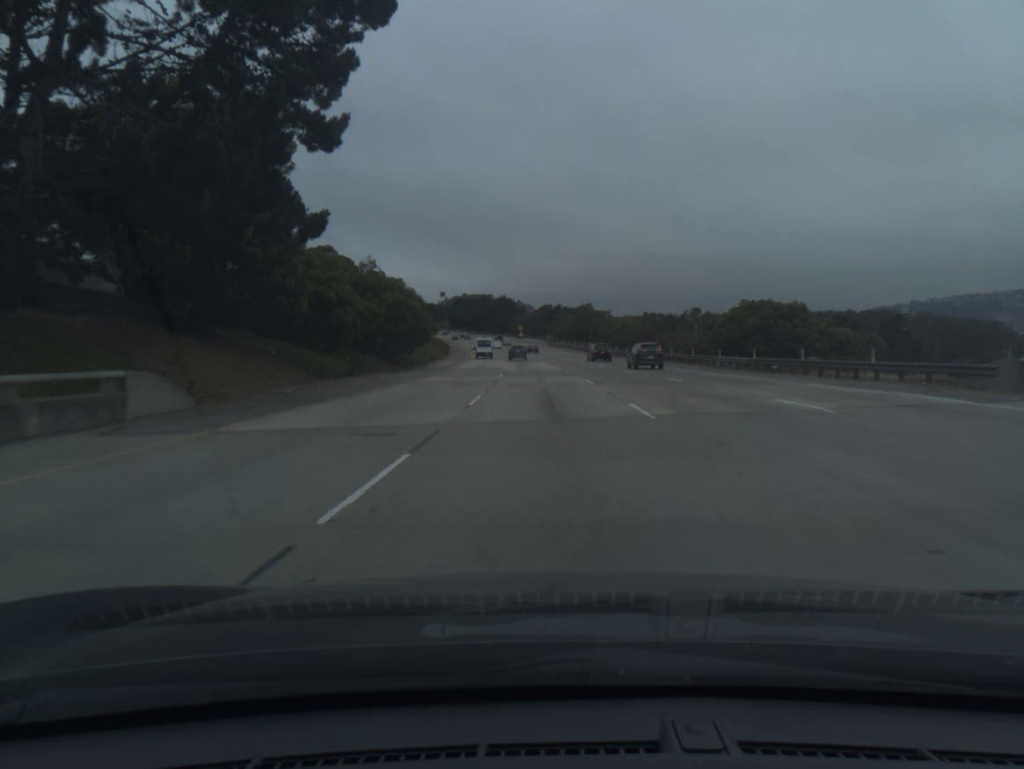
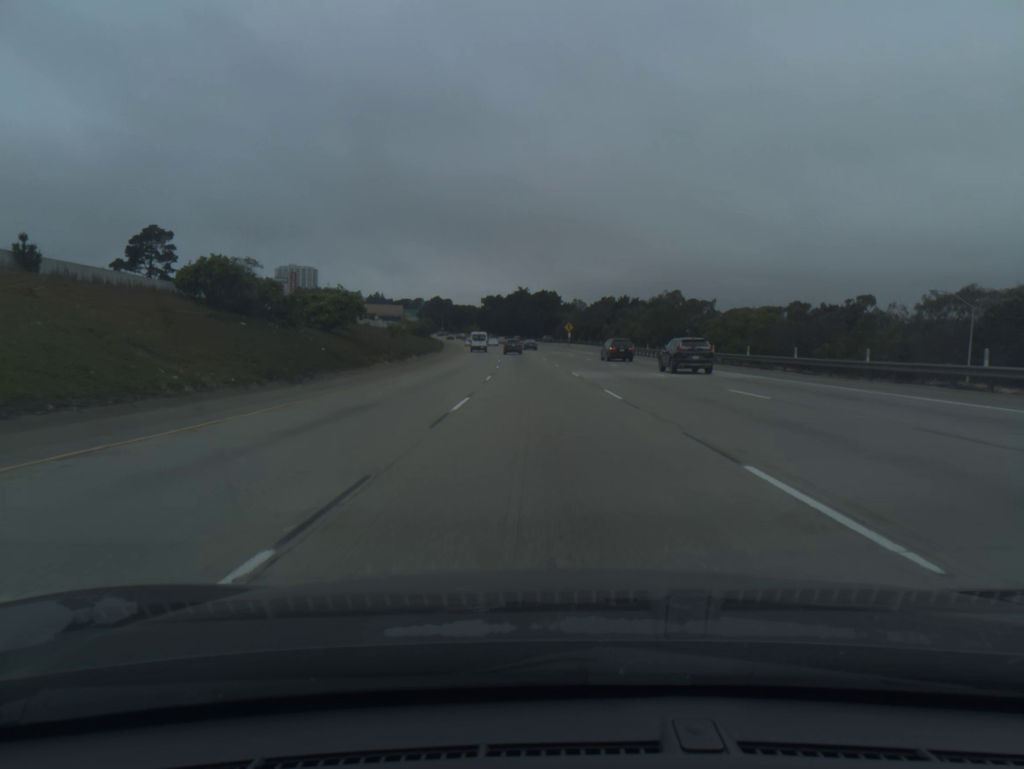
(-2.9, +82.8) m; -4°
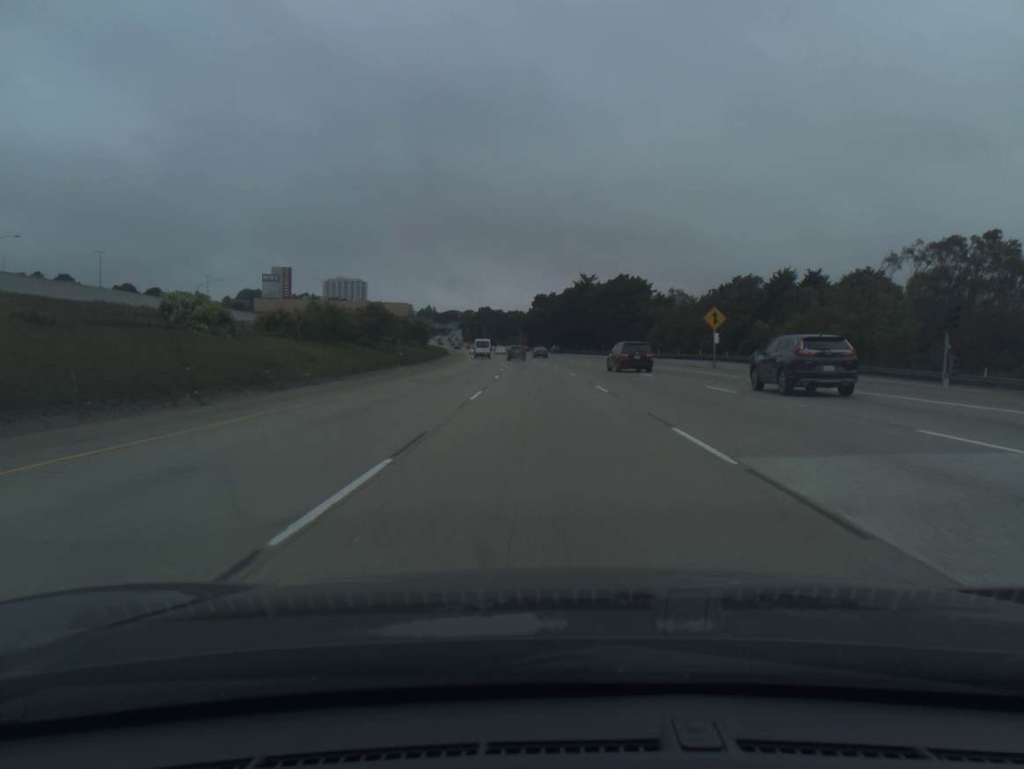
(-3.1, +83.3) m; -4°
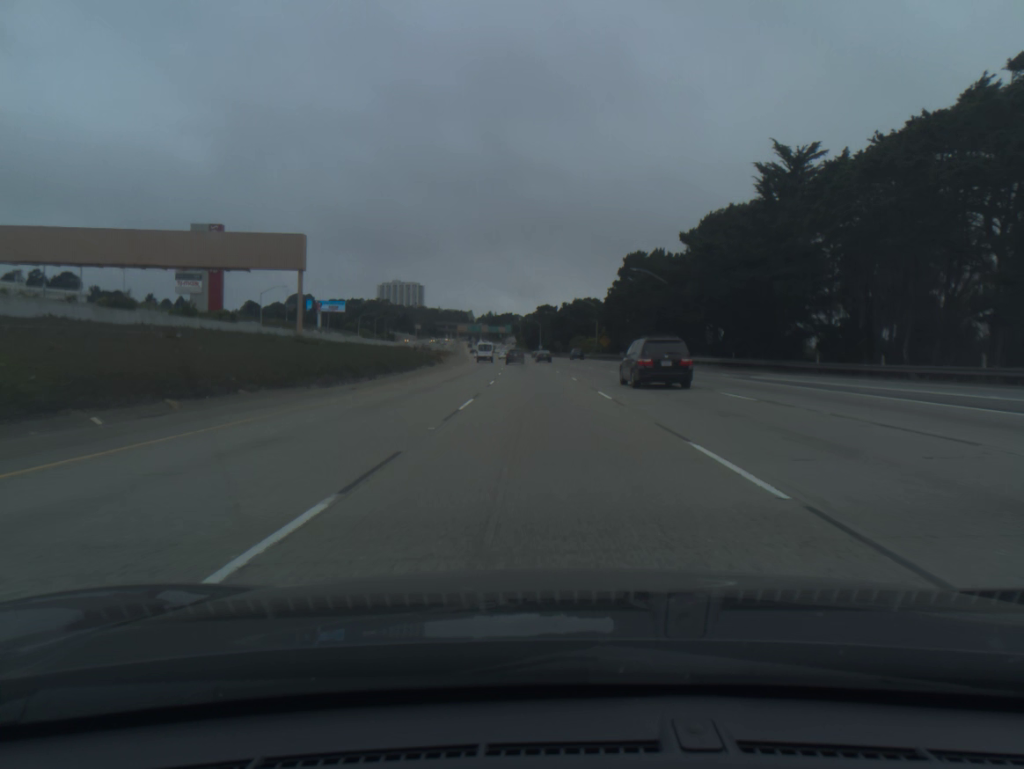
(-4.2, +104.2) m; -5°
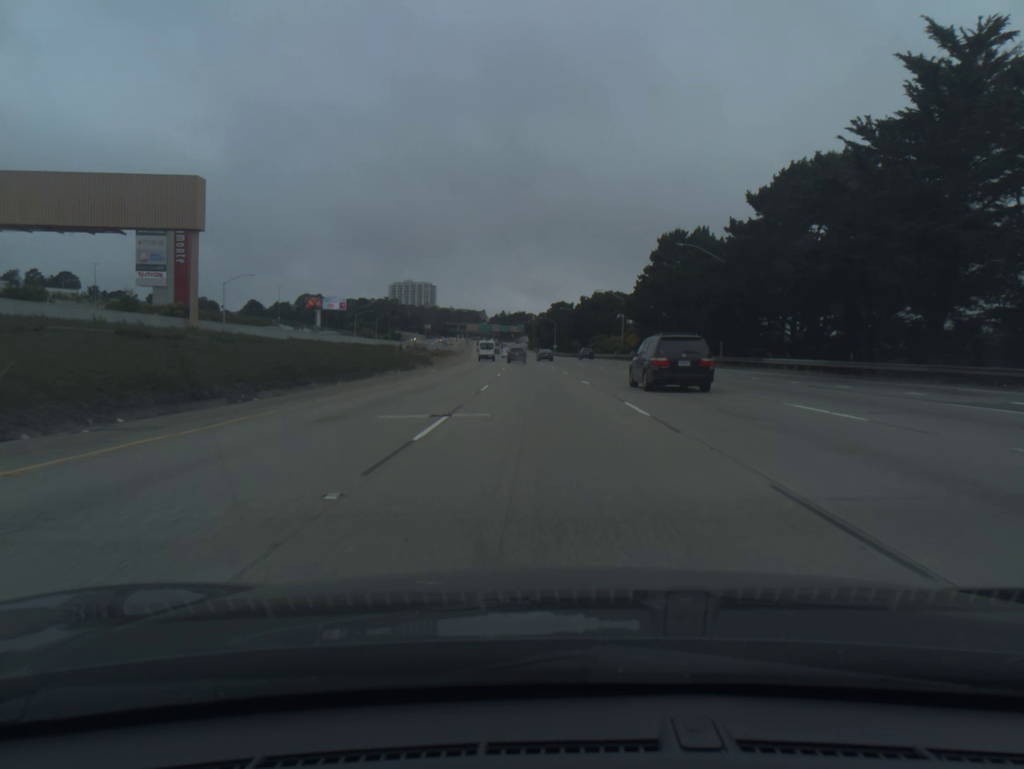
(-0.2, +20.9) m; -1°
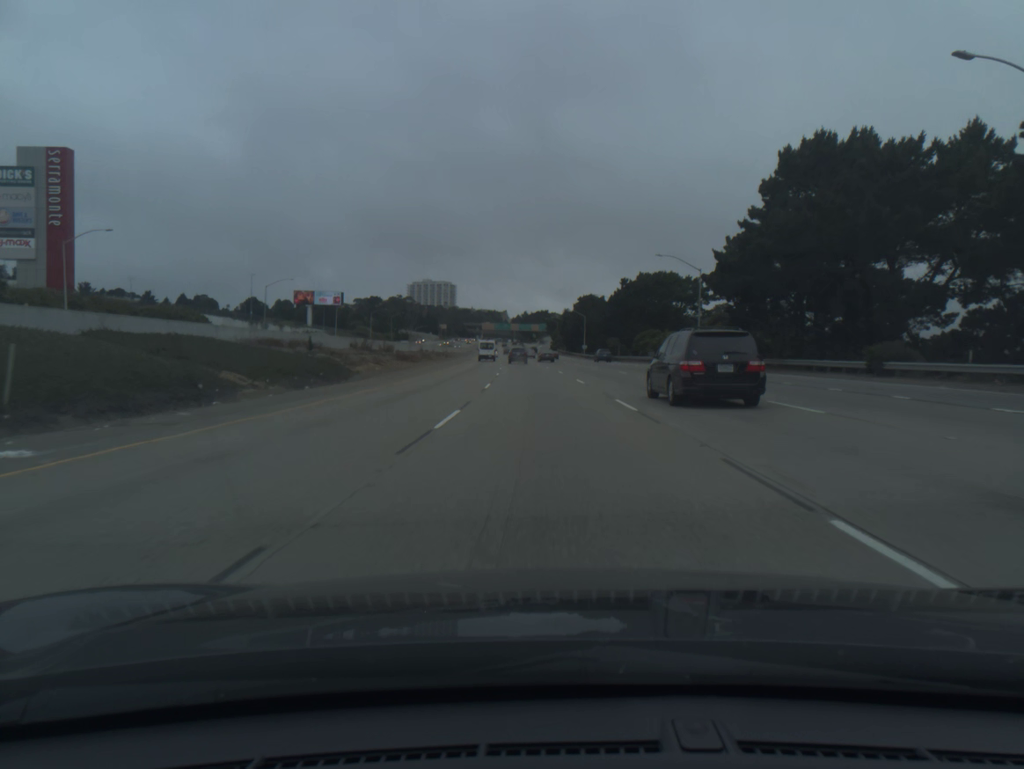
(-0.6, +41.9) m; -2°
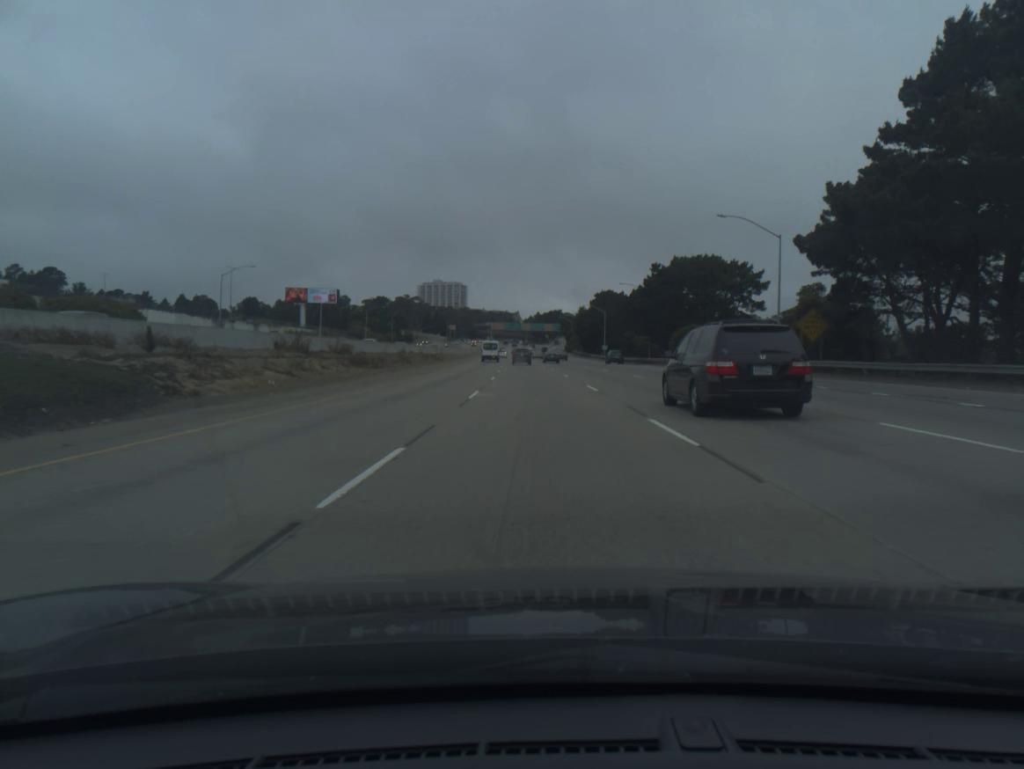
(-0.2, +21.0) m; -1°
